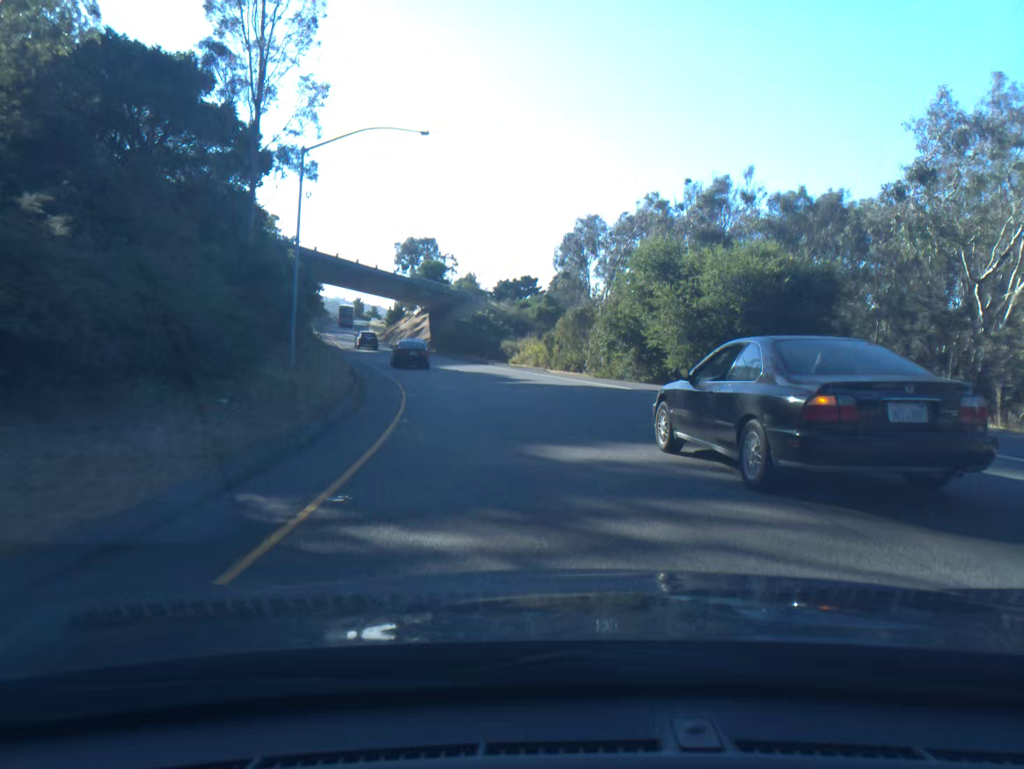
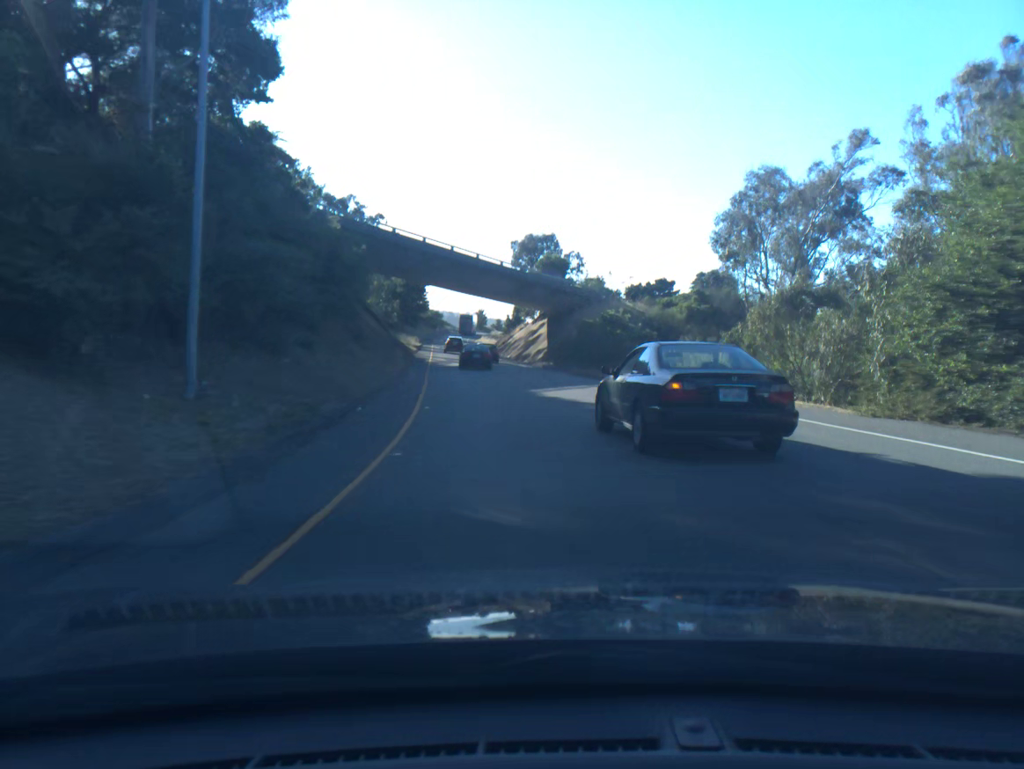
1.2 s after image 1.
(-1.5, +19.0) m; -9°
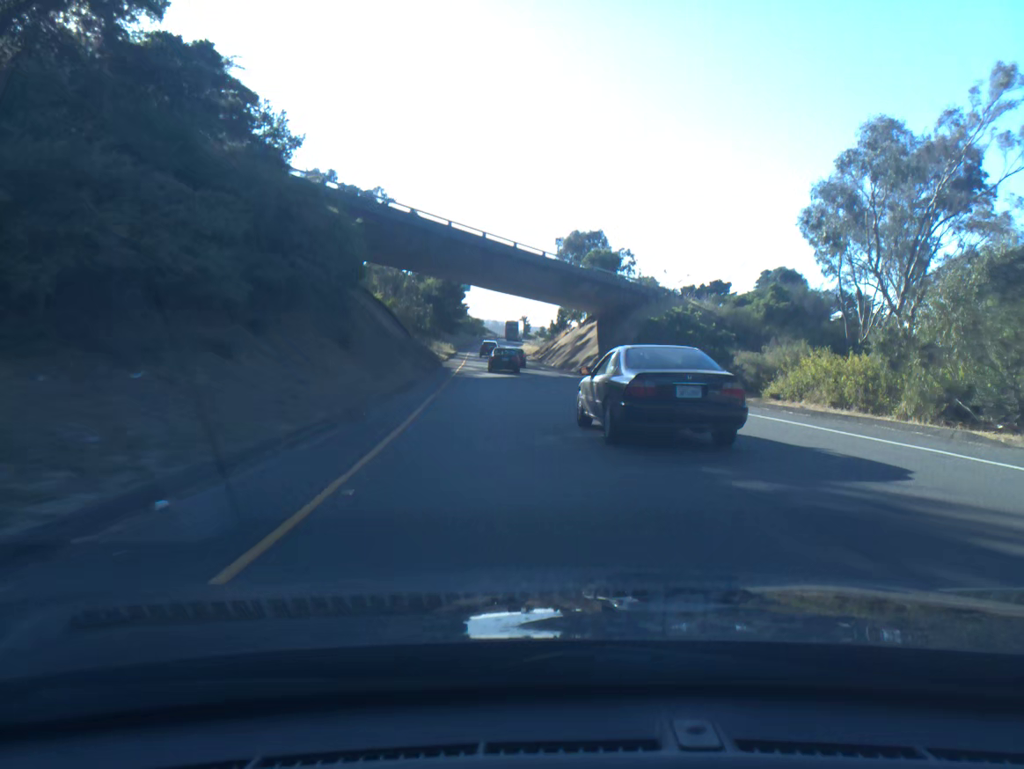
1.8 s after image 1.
(-0.3, +9.8) m; -3°
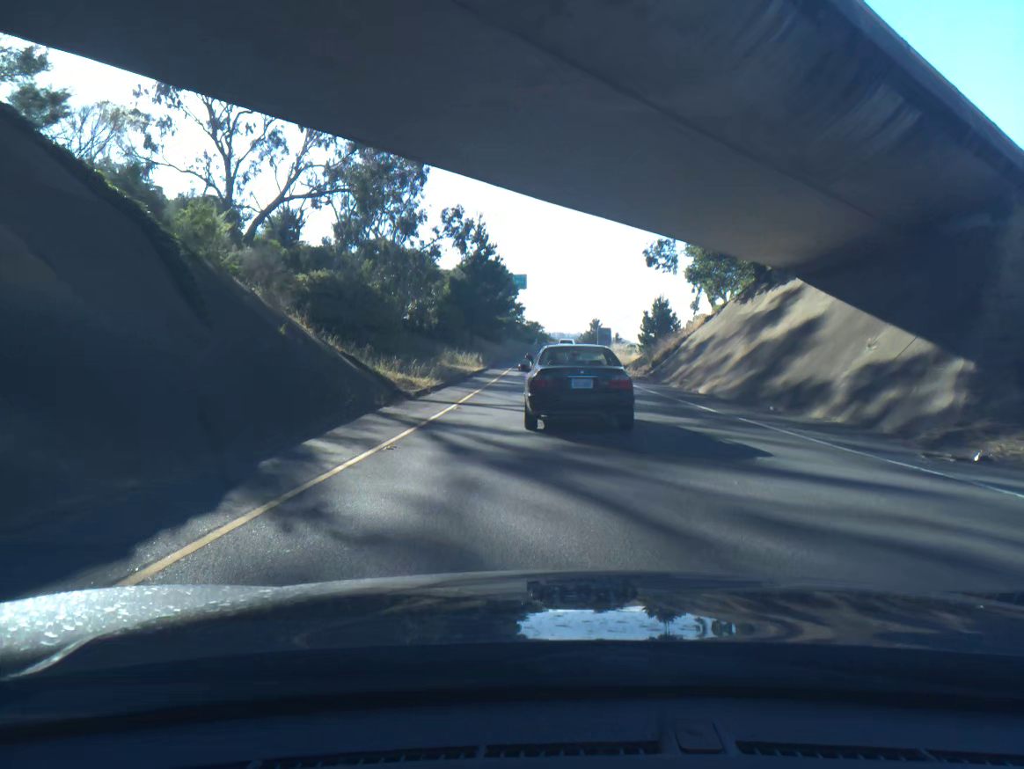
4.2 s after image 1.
(-2.1, +40.4) m; -5°
